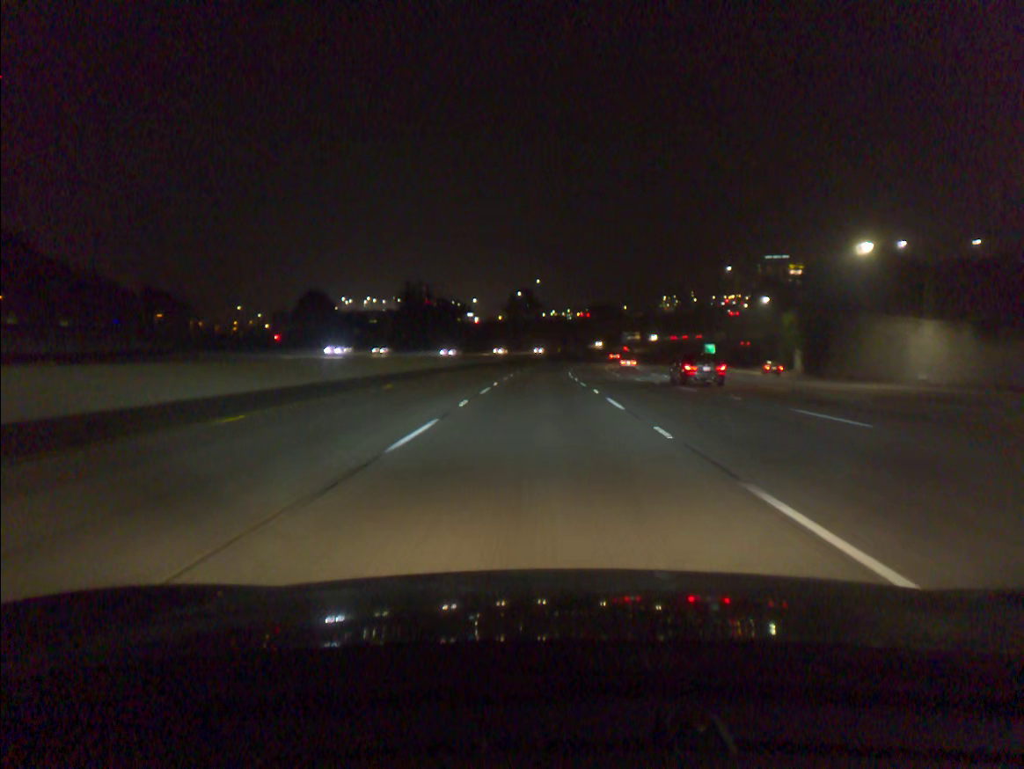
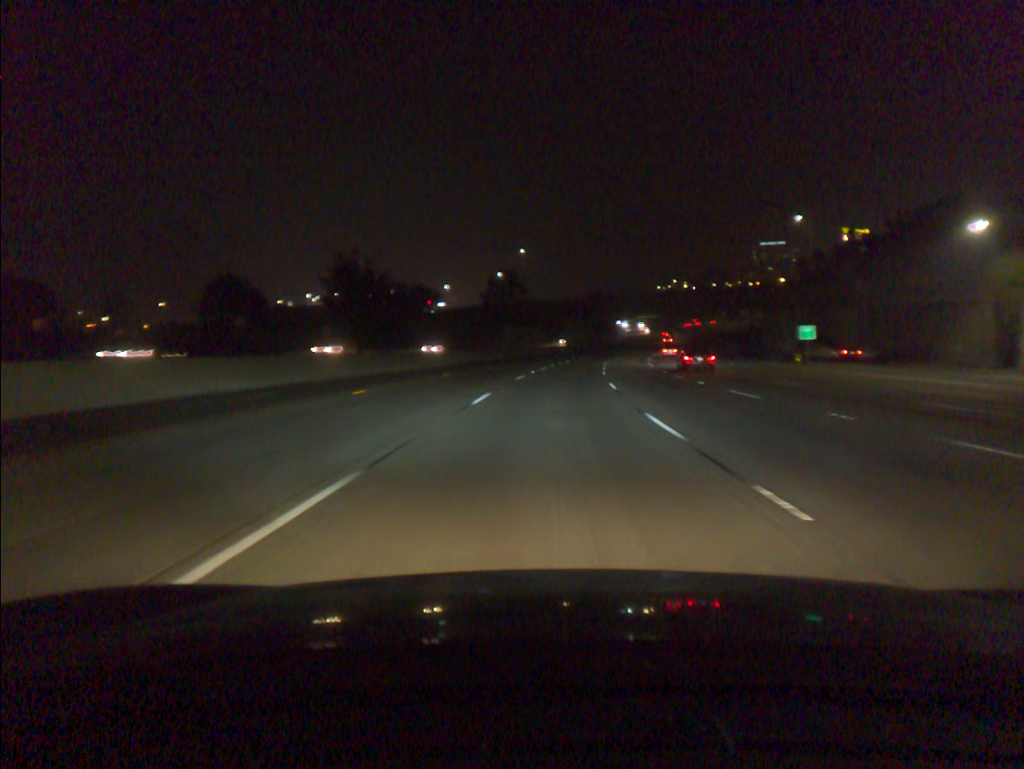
(+0.1, +50.4) m; +1°
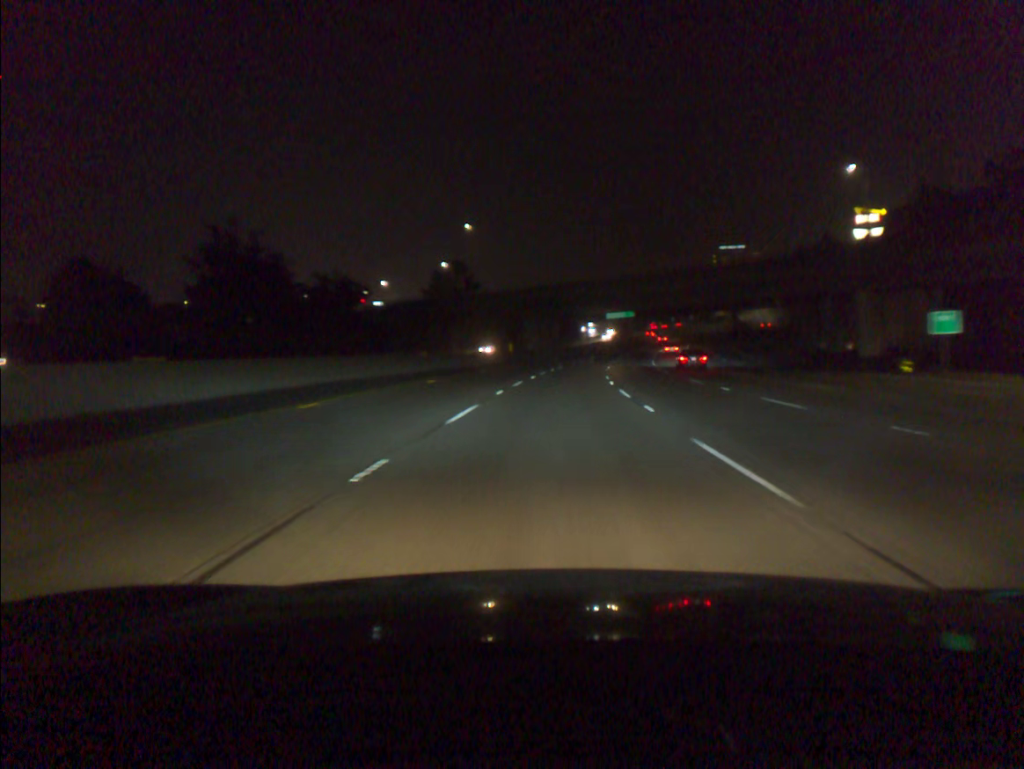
(+0.8, +33.6) m; +3°
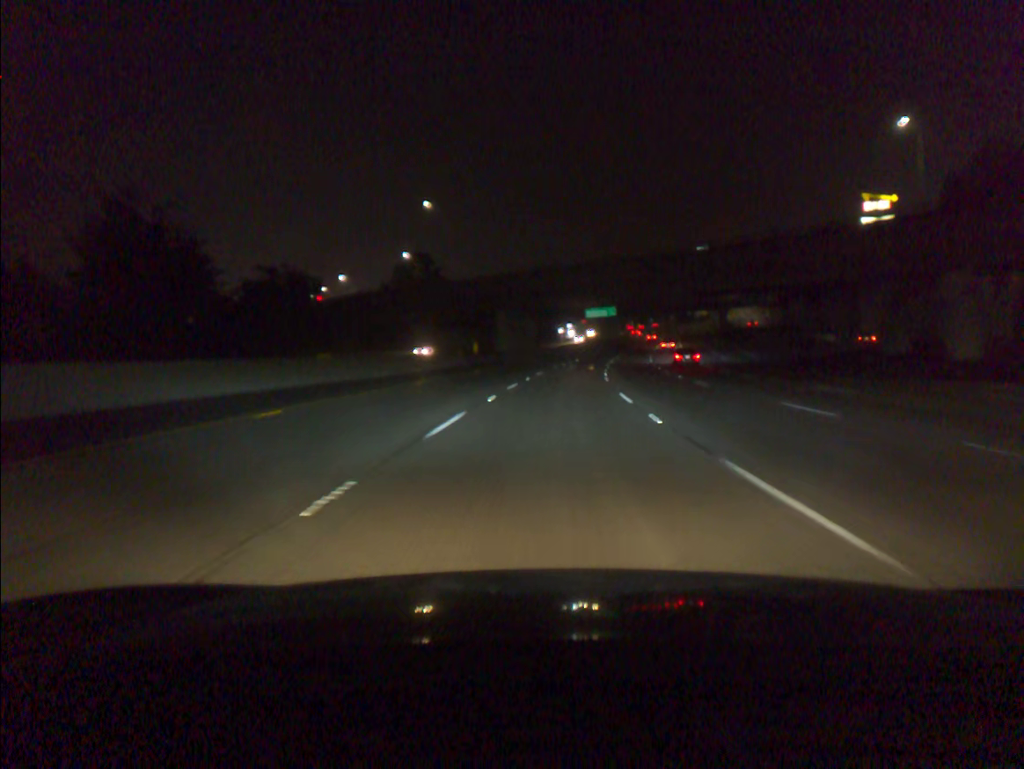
(+0.2, +16.8) m; +2°
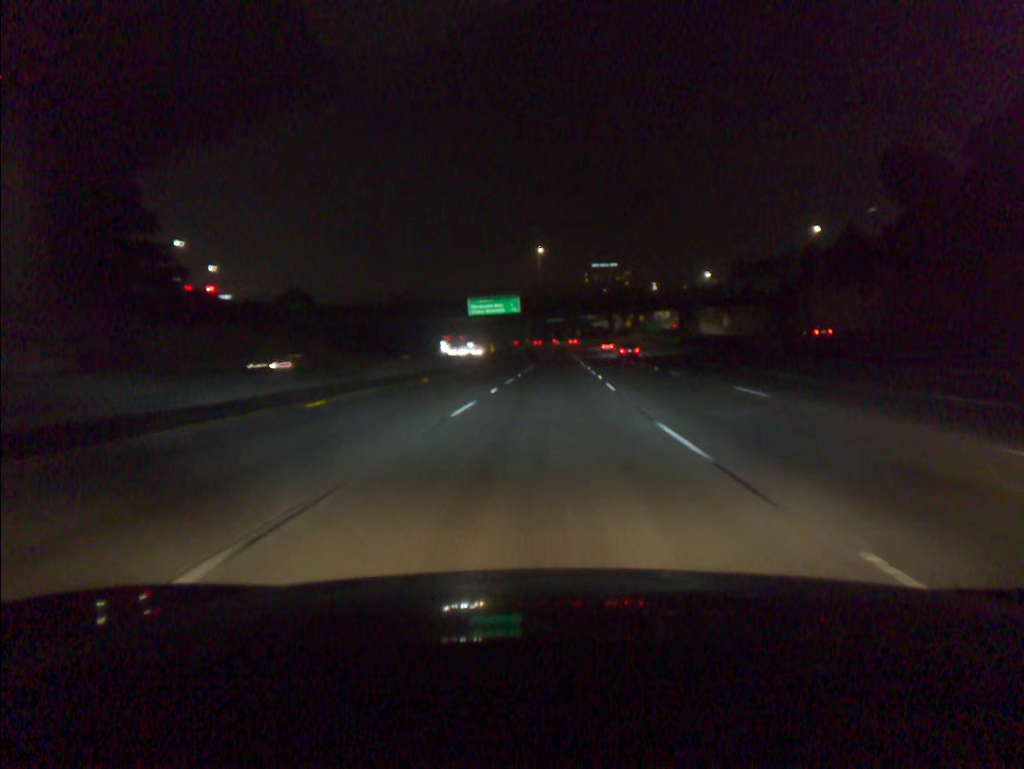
(+6.1, +83.5) m; +8°
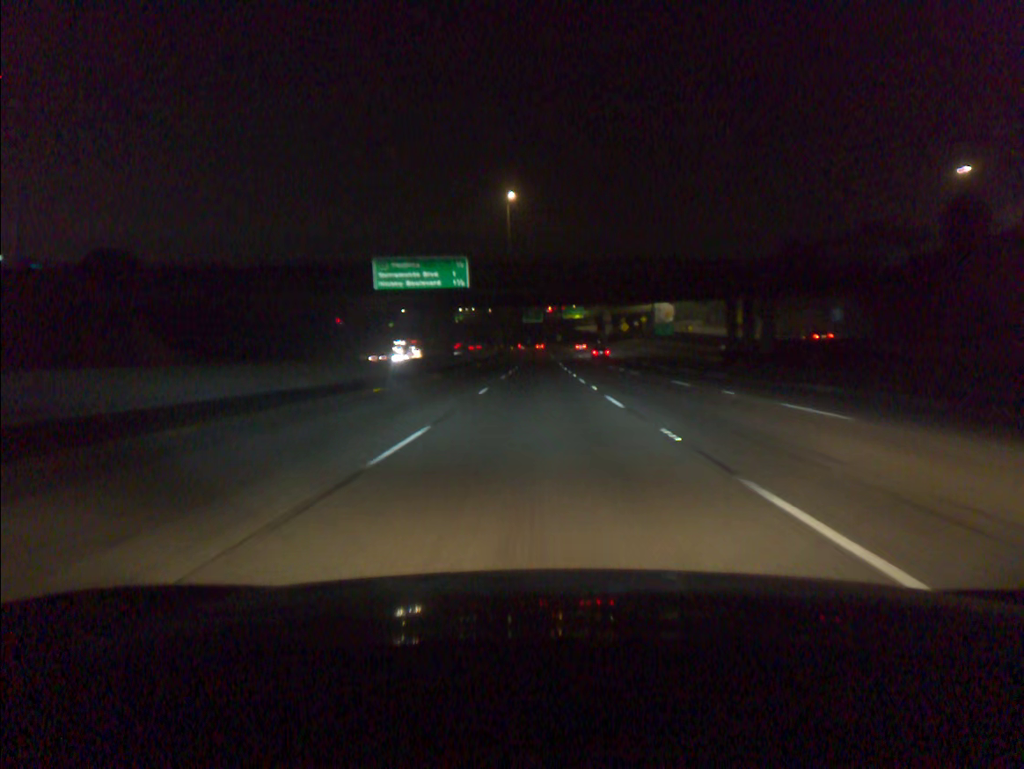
(+1.0, +50.0) m; +2°
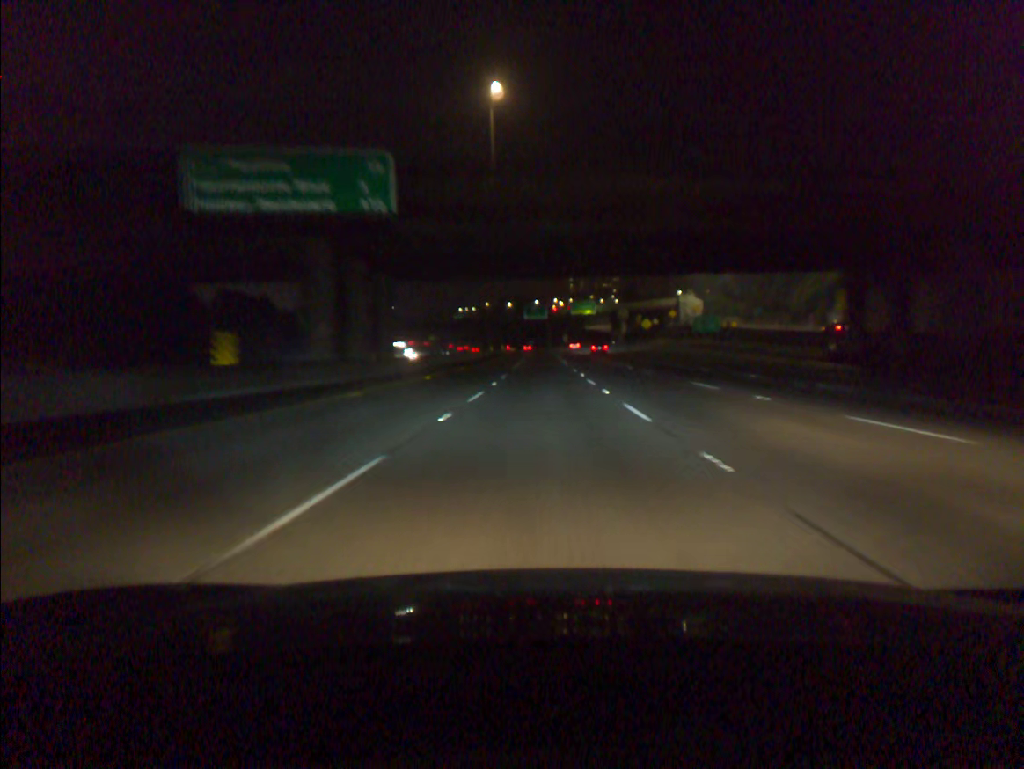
(-0.1, +33.1) m; 0°
